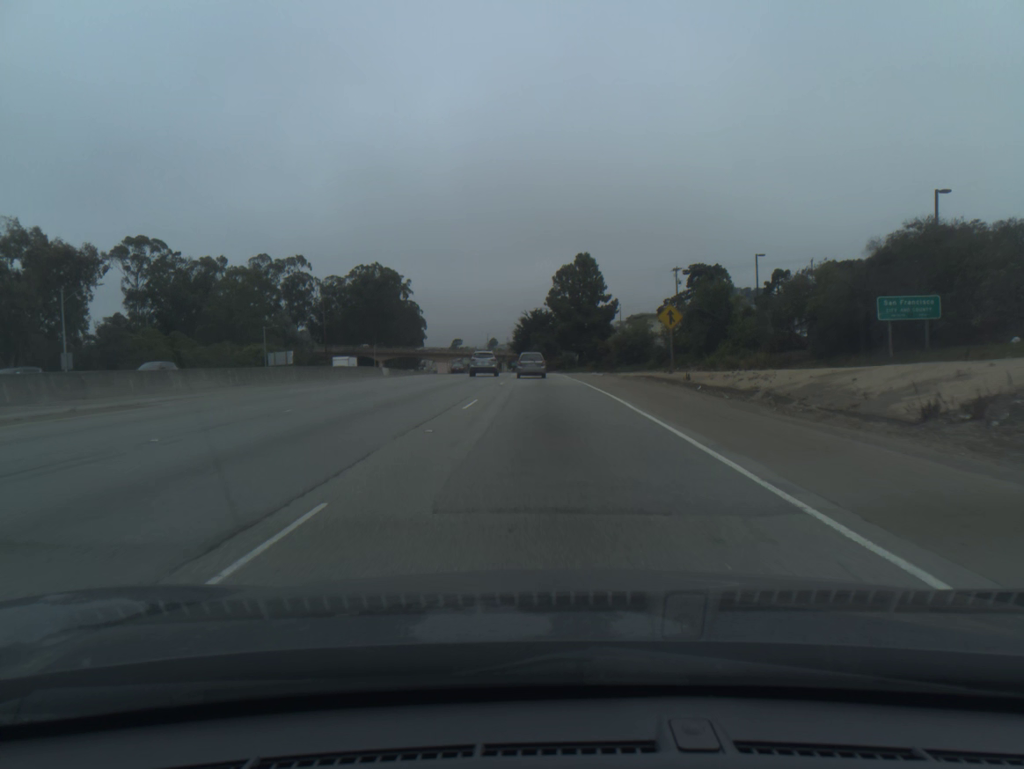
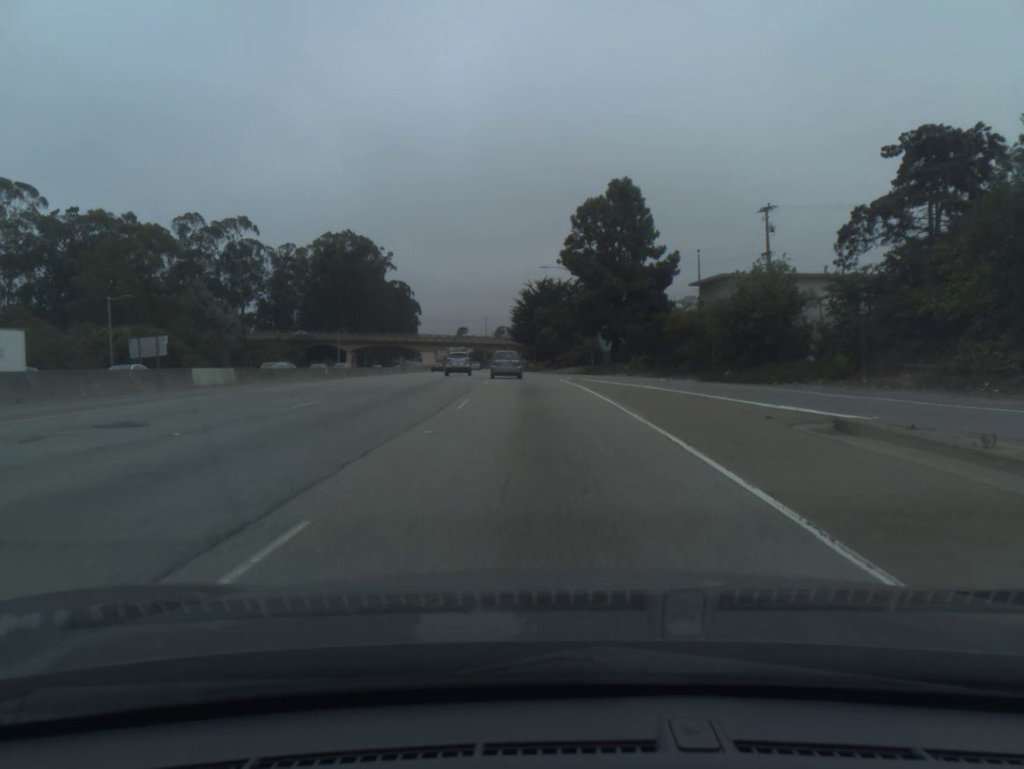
(-0.1, +44.6) m; -1°
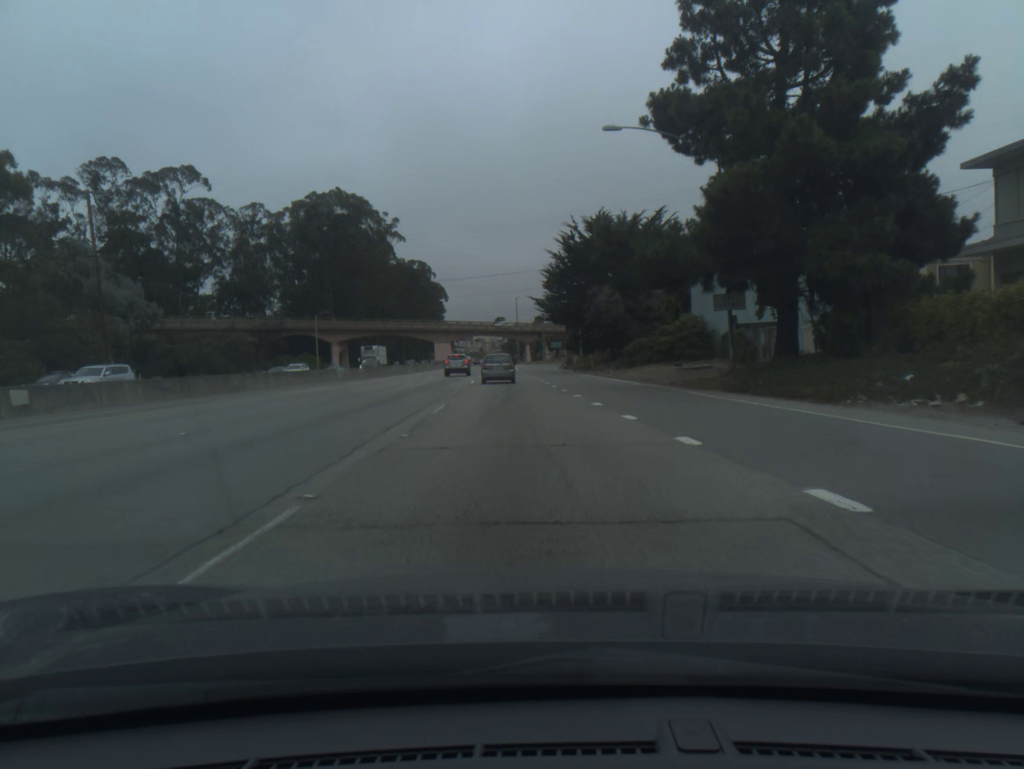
(-1.0, +43.1) m; -3°
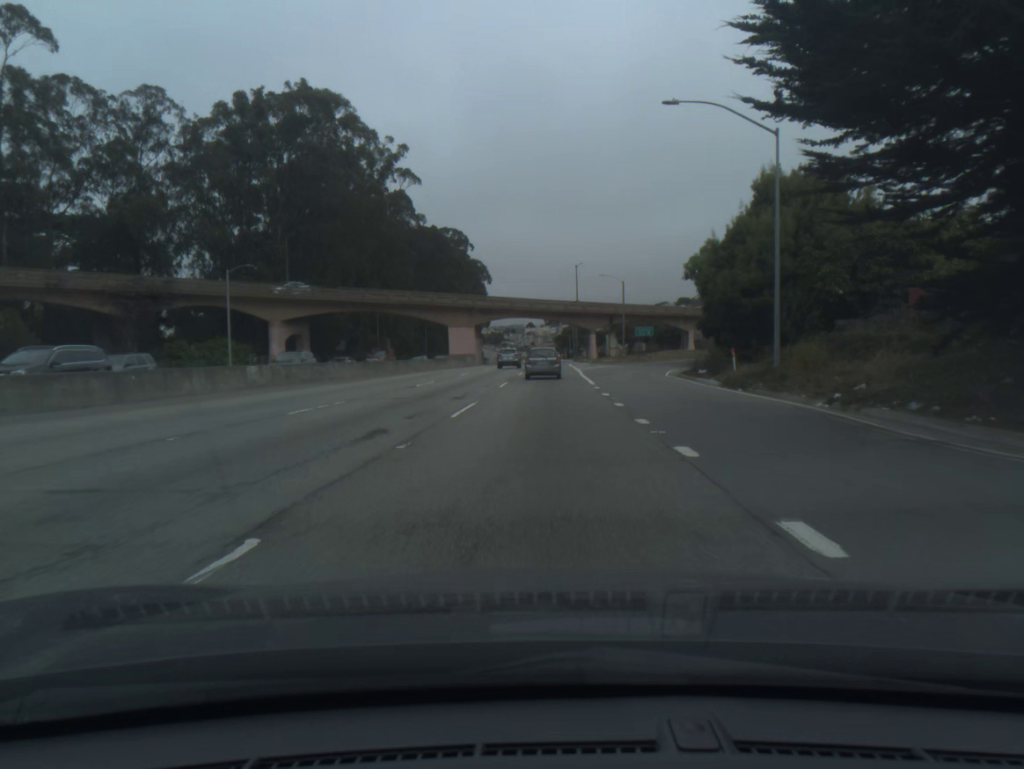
(-2.4, +55.2) m; -4°
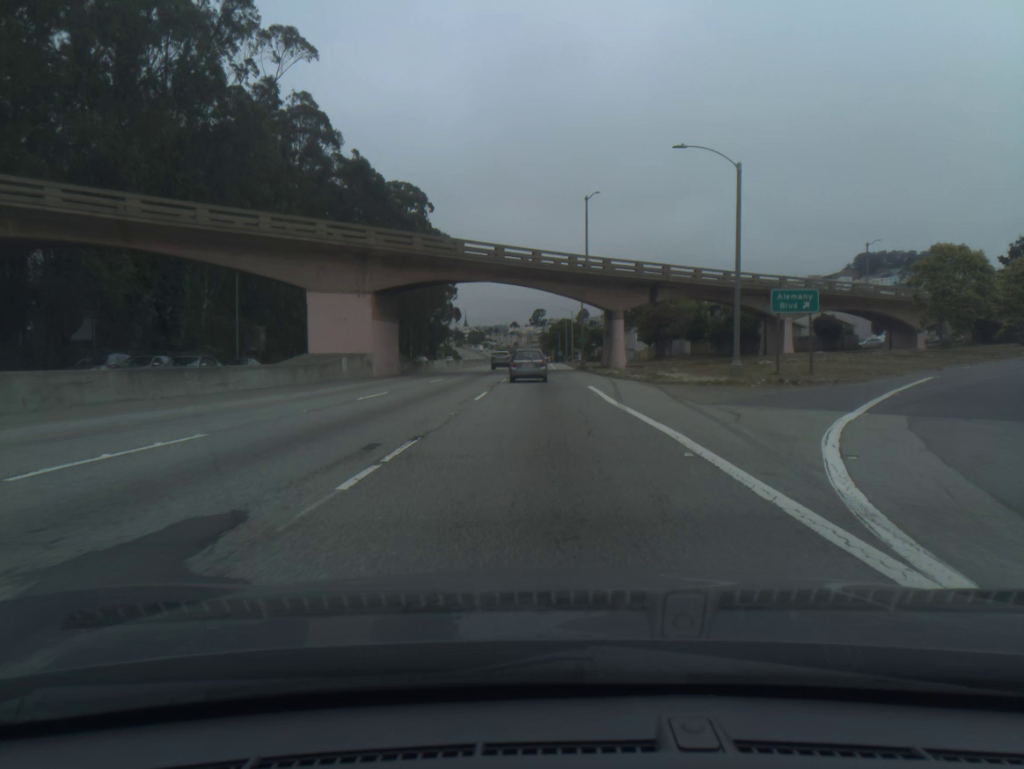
(+0.5, +52.8) m; +1°
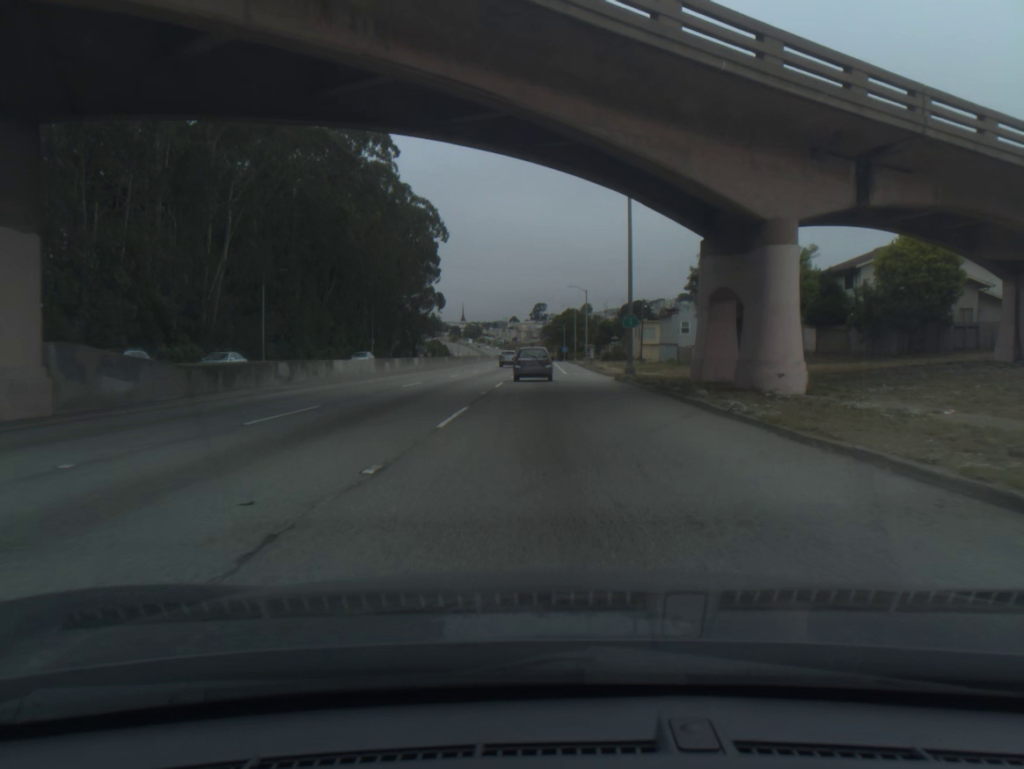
(0.0, +38.3) m; 0°
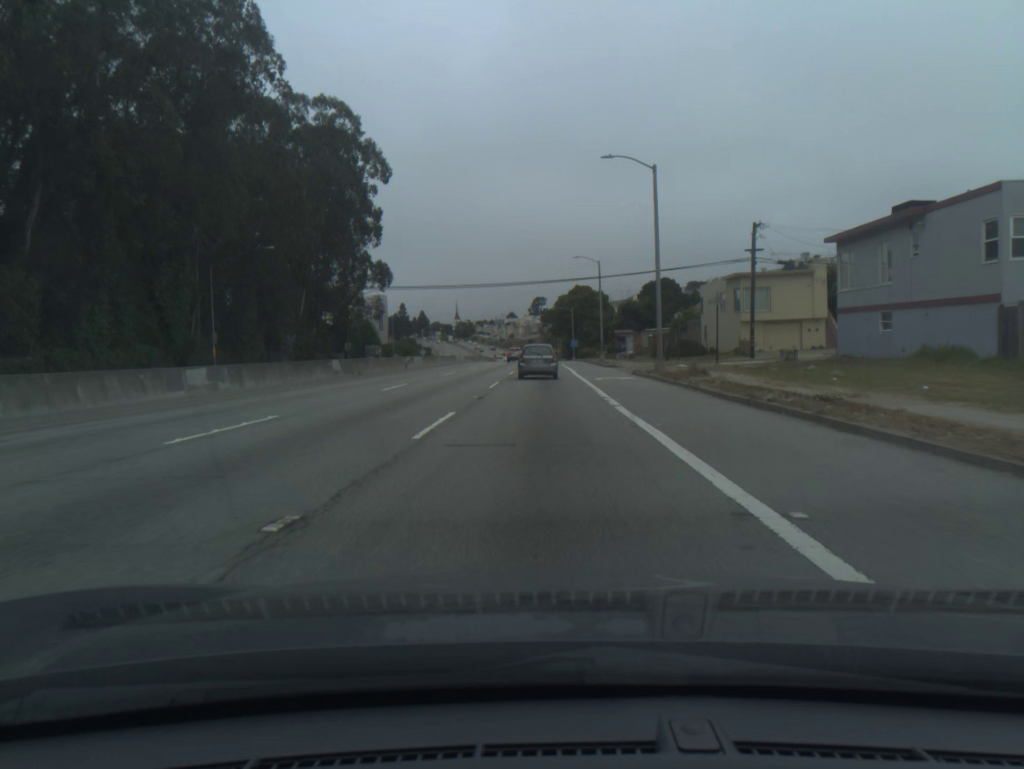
(+0.2, +61.6) m; 0°
